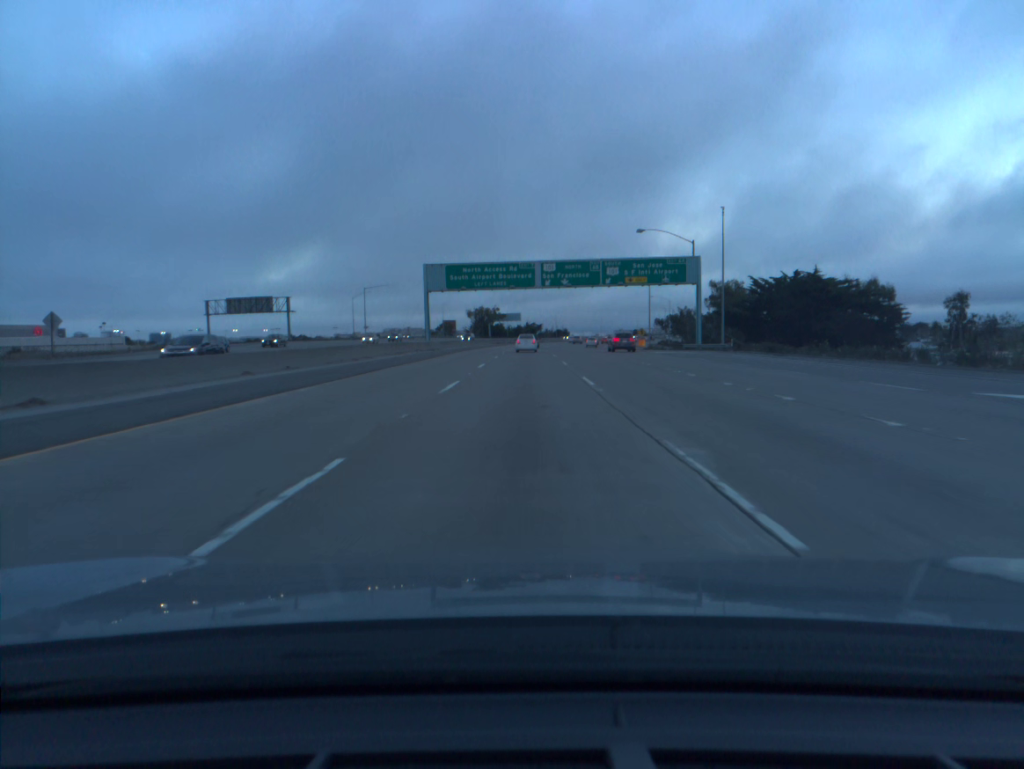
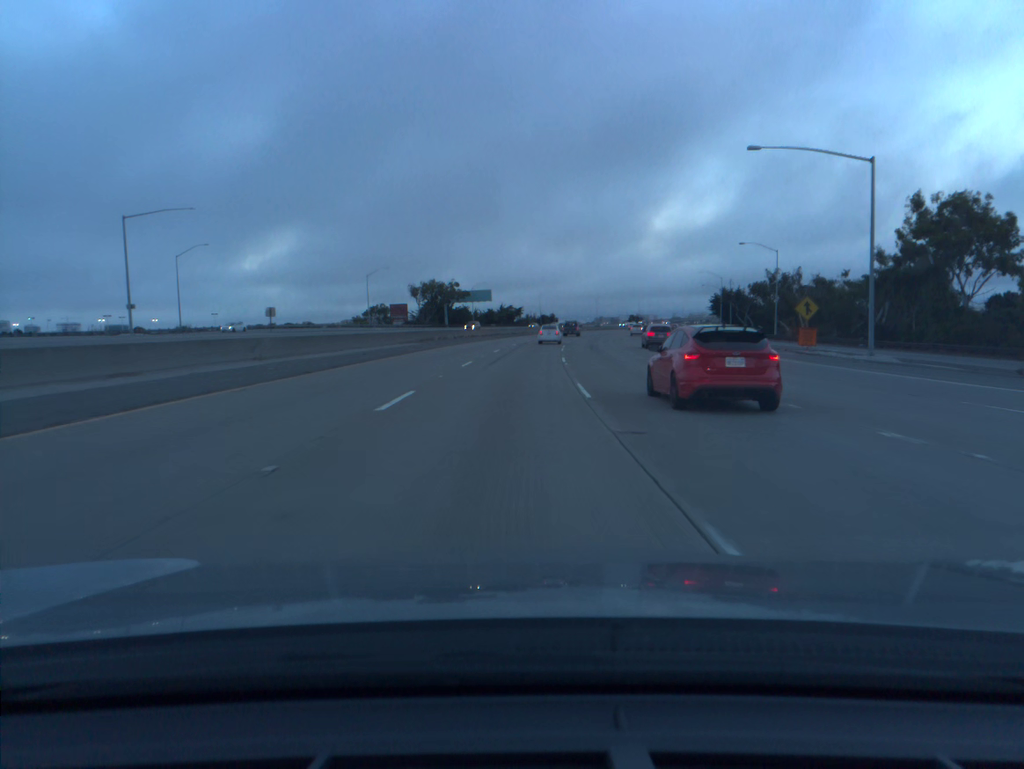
(0.0, +92.6) m; +1°
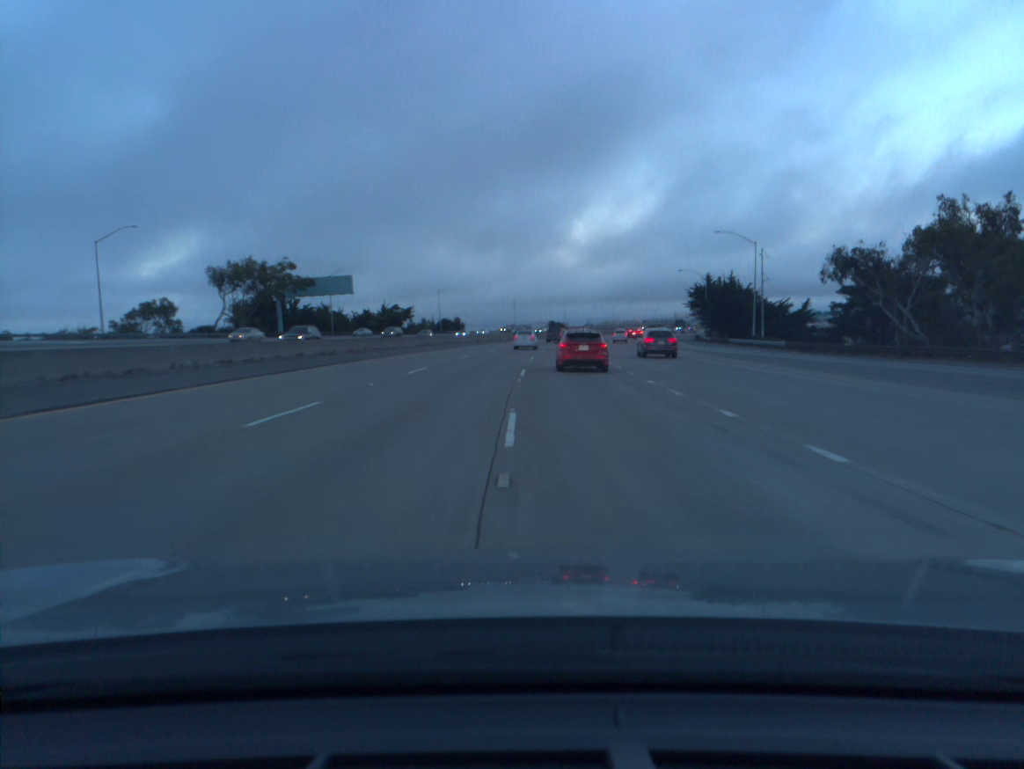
(+3.7, +73.5) m; +6°
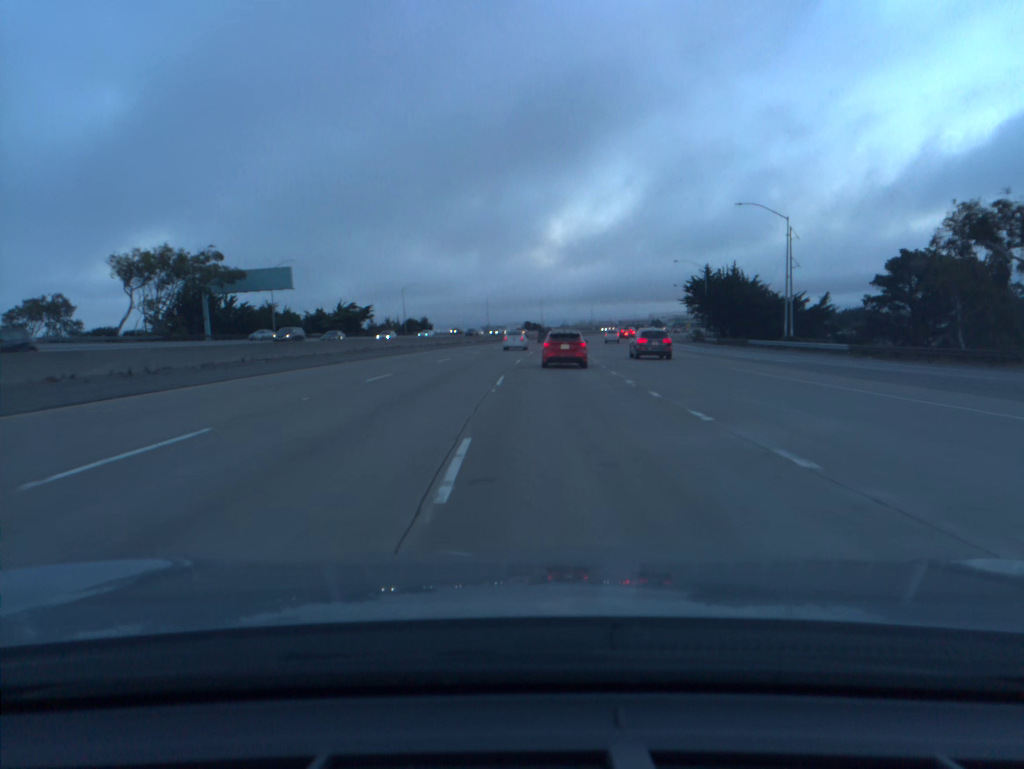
(+0.3, +18.4) m; +2°
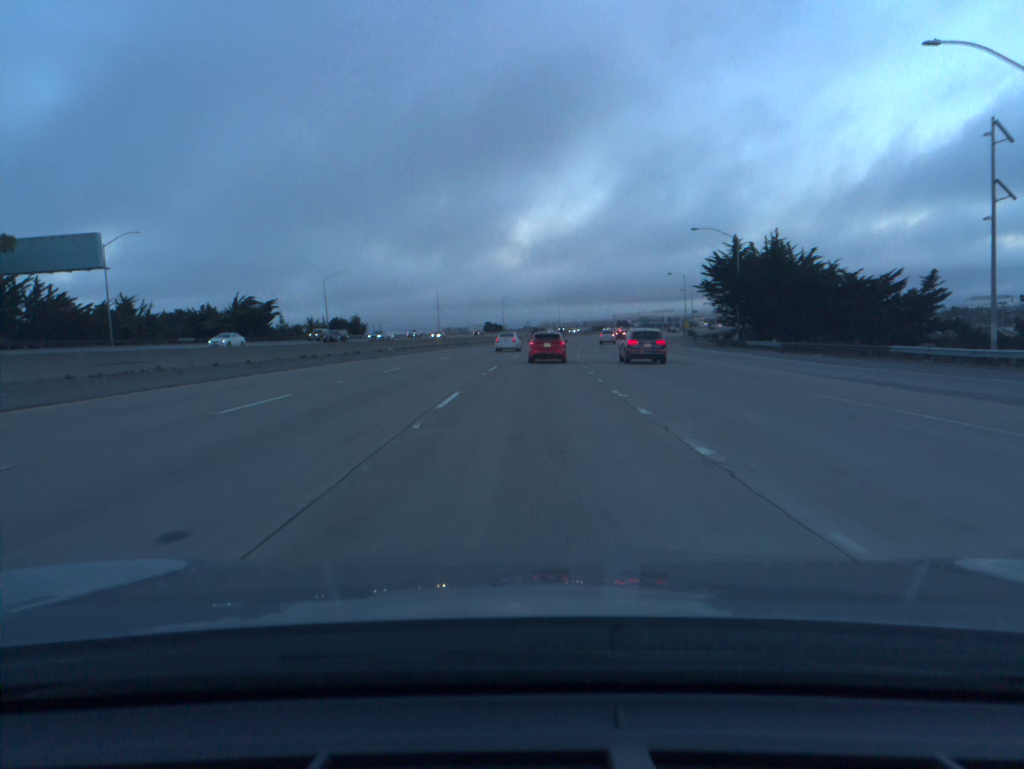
(+1.0, +36.7) m; +3°
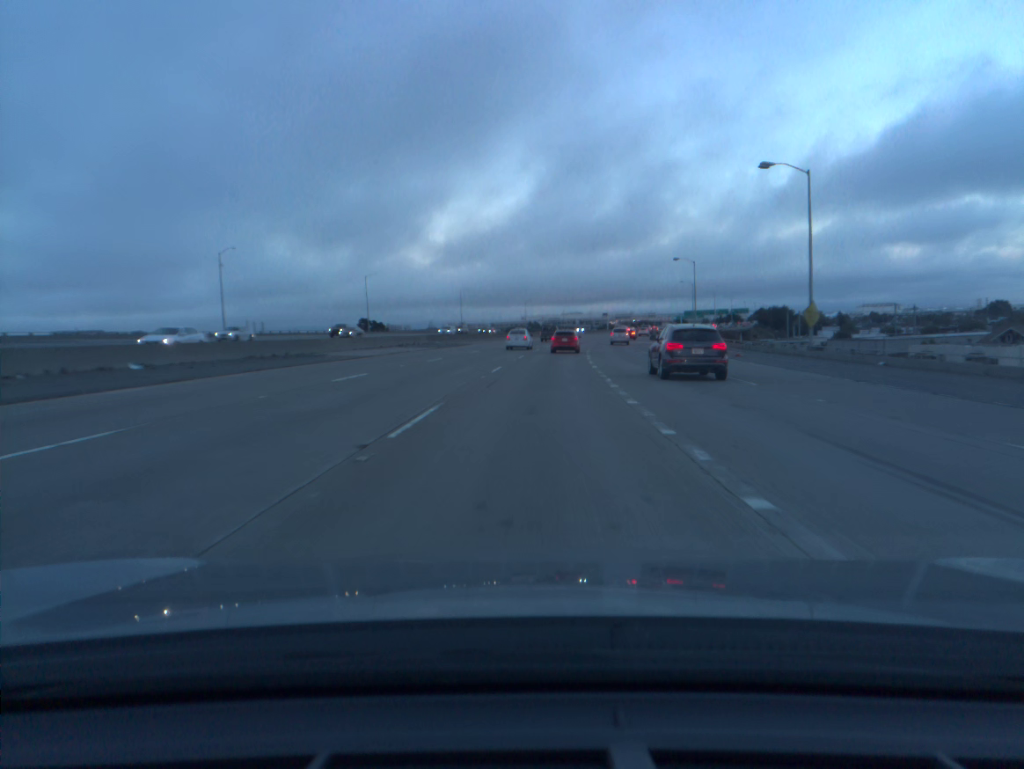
(+4.7, +92.3) m; +7°
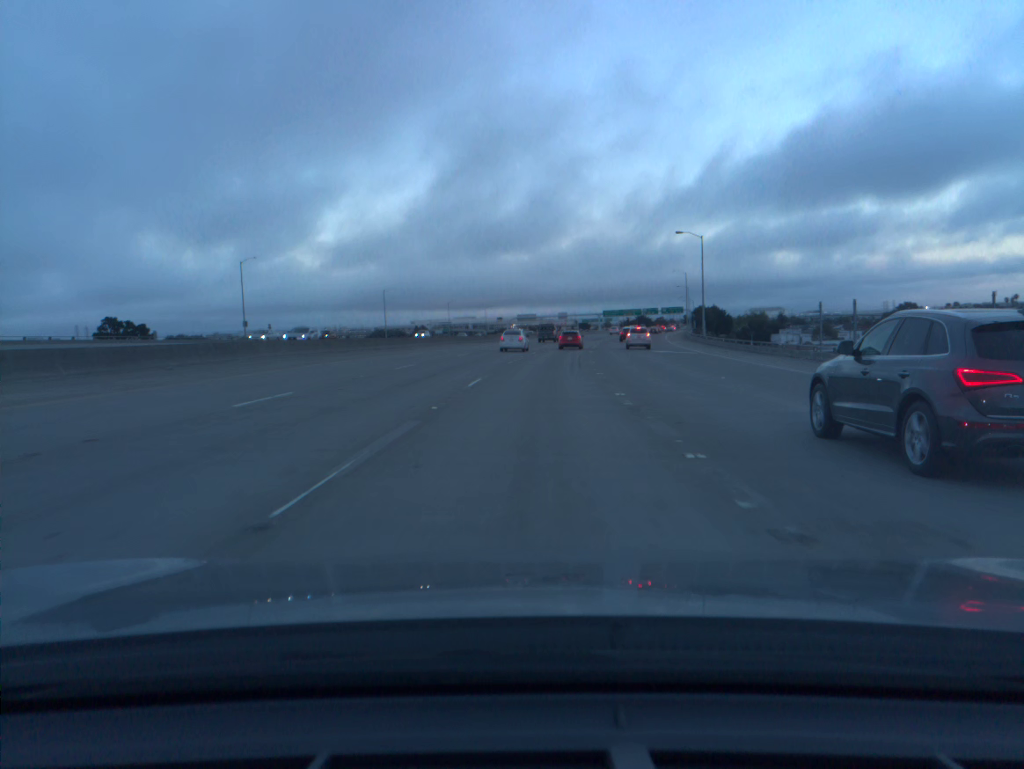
(+6.5, +92.8) m; +8°
